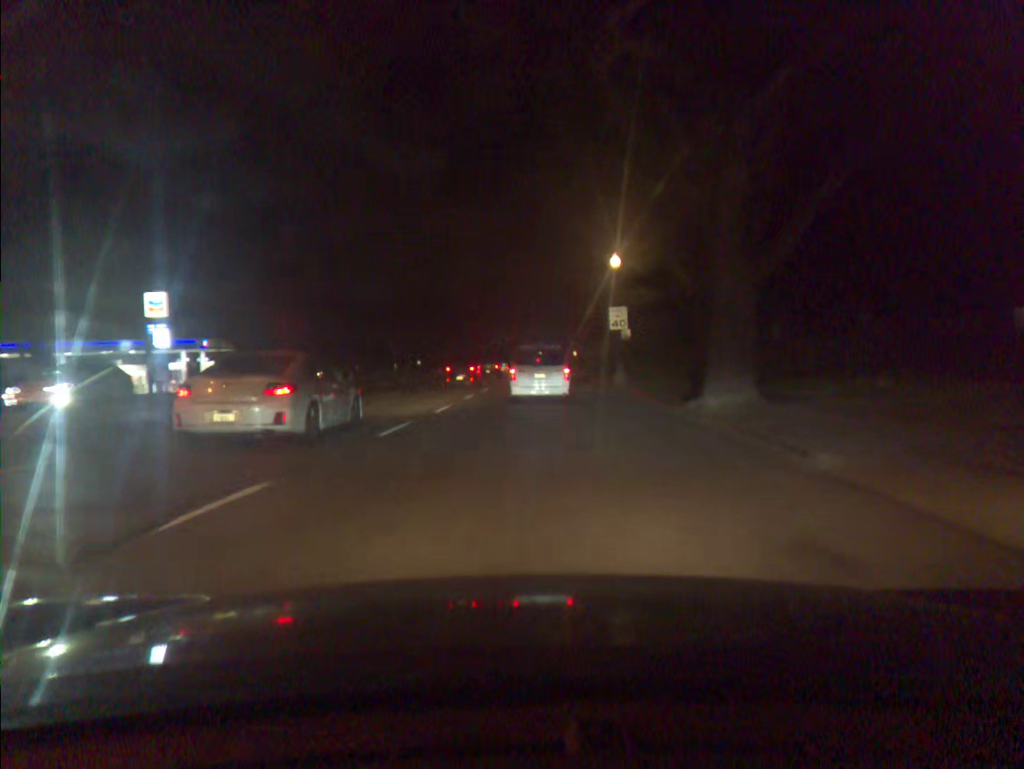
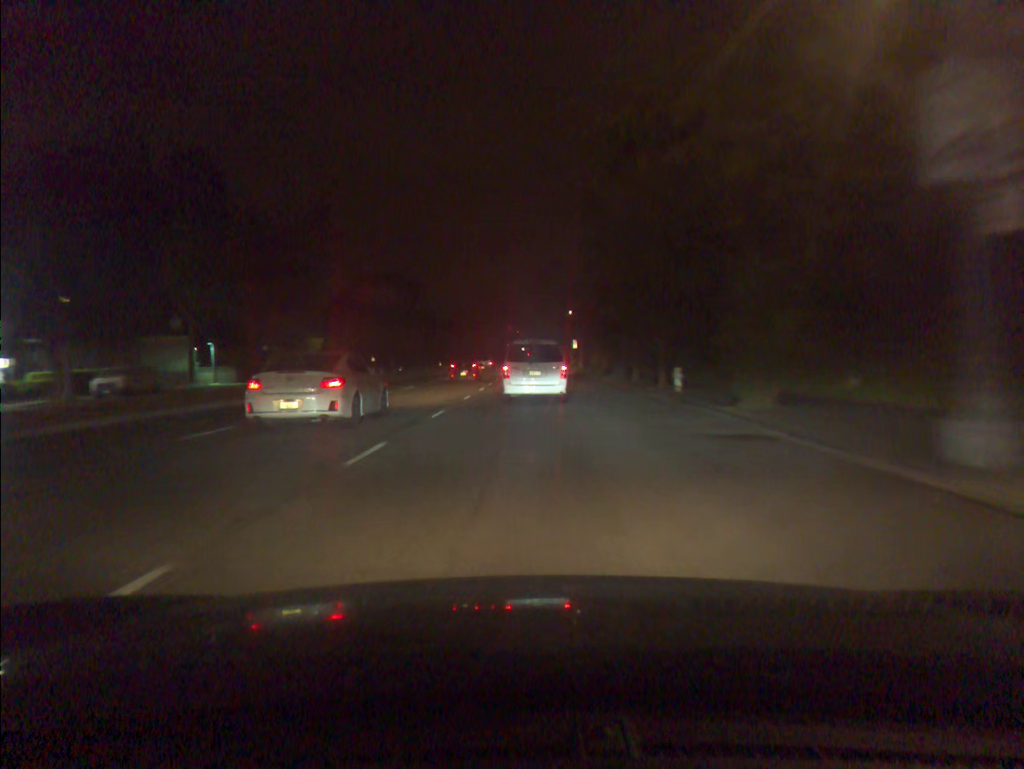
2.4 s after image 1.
(+0.3, +32.3) m; +1°
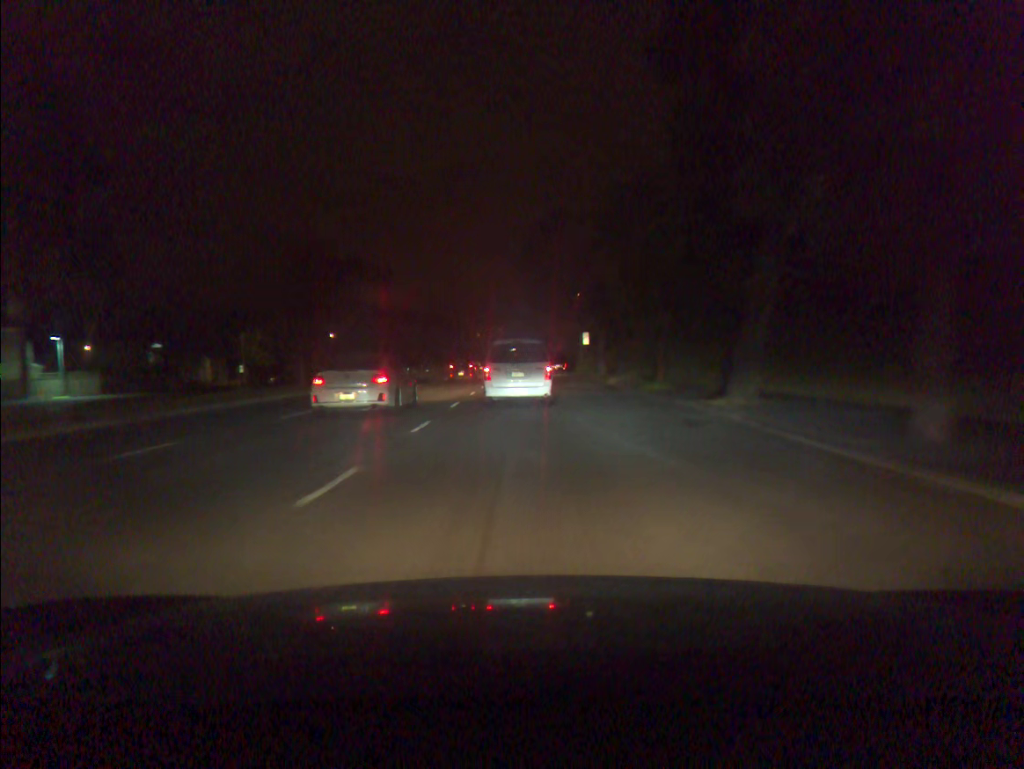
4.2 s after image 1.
(+0.2, +24.8) m; +1°
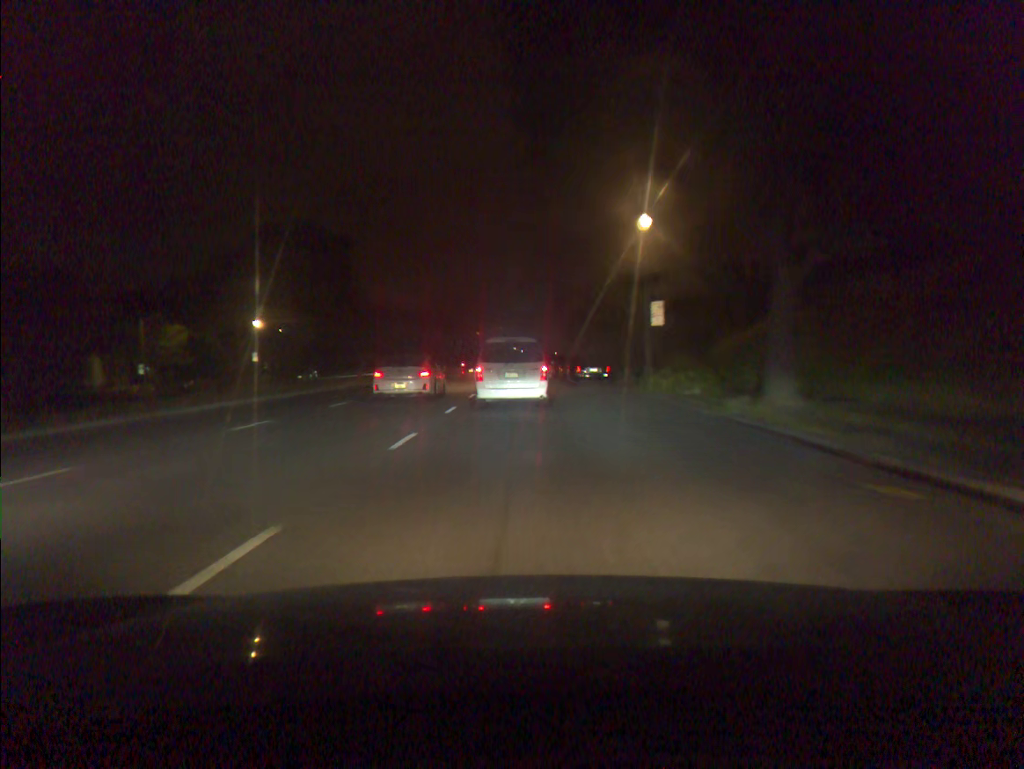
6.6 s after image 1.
(+0.1, +32.1) m; 0°
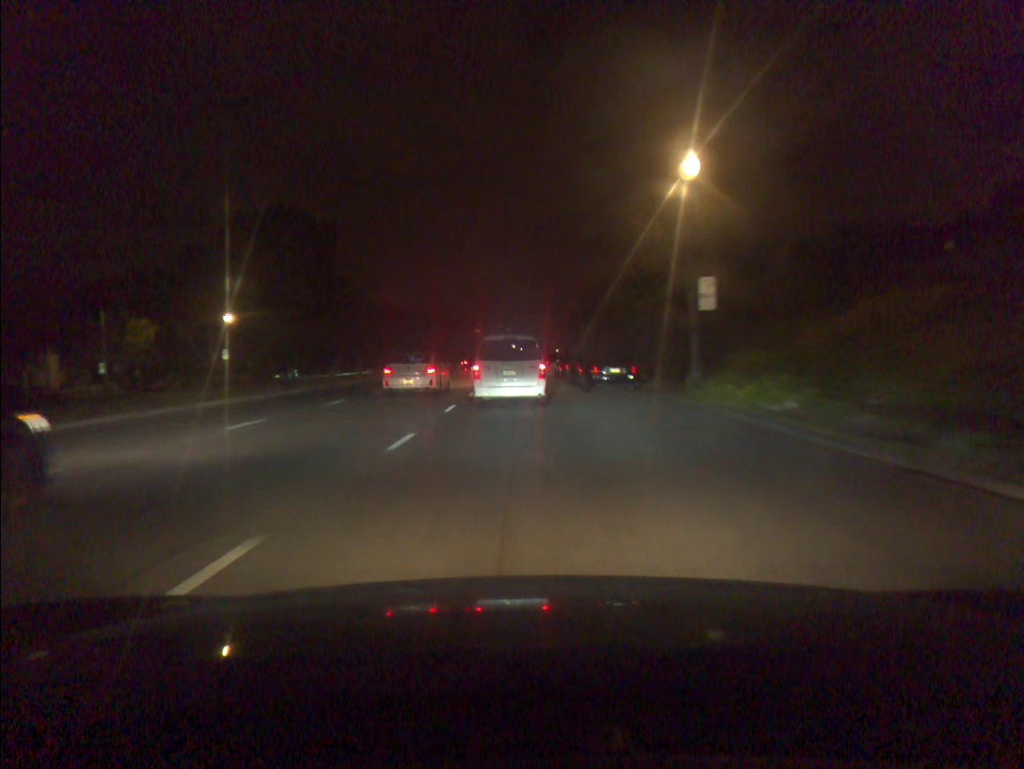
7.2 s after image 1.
(0.0, +7.9) m; 0°
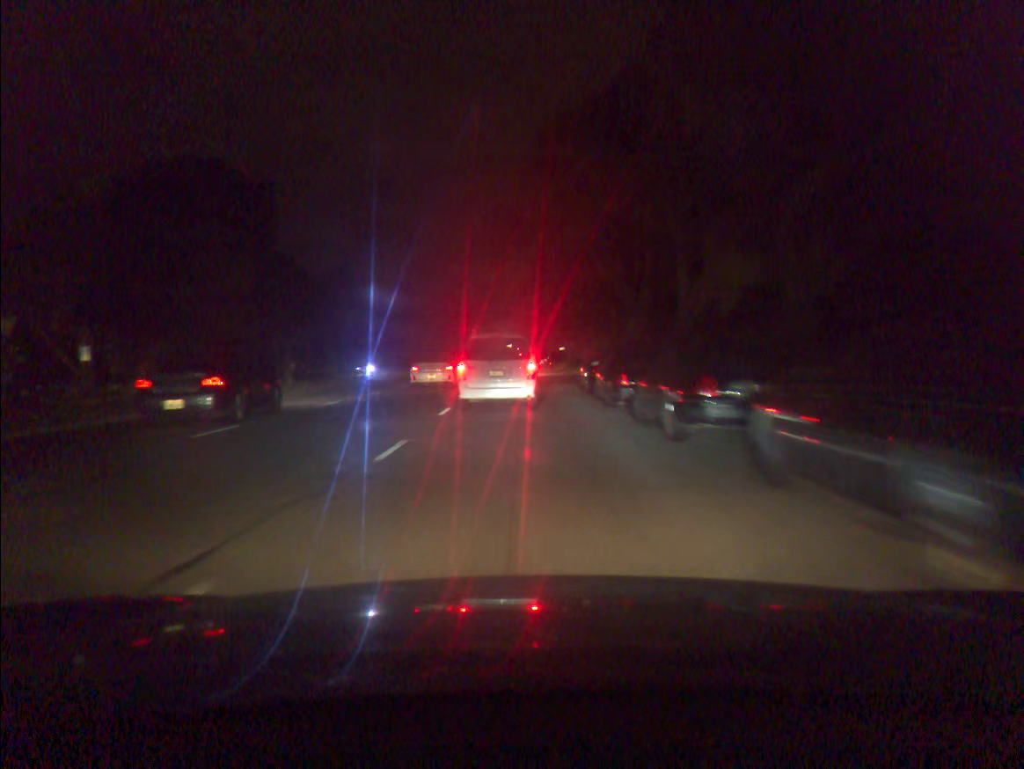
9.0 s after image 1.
(0.0, +23.3) m; 0°
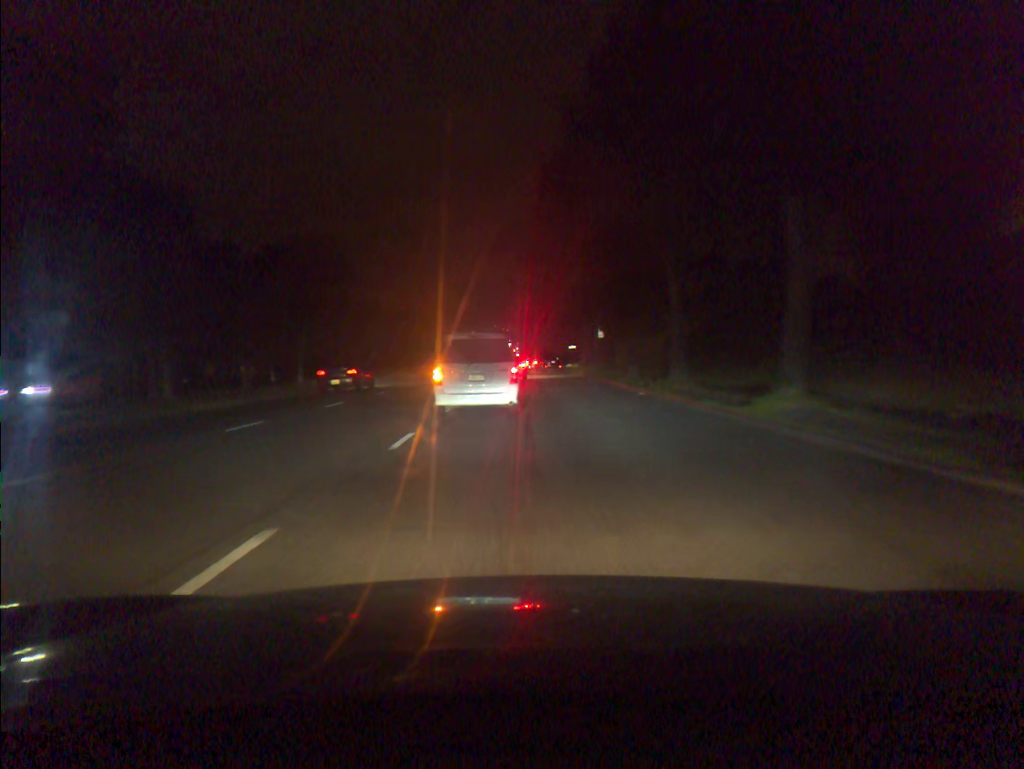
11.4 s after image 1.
(0.0, +28.3) m; 0°
